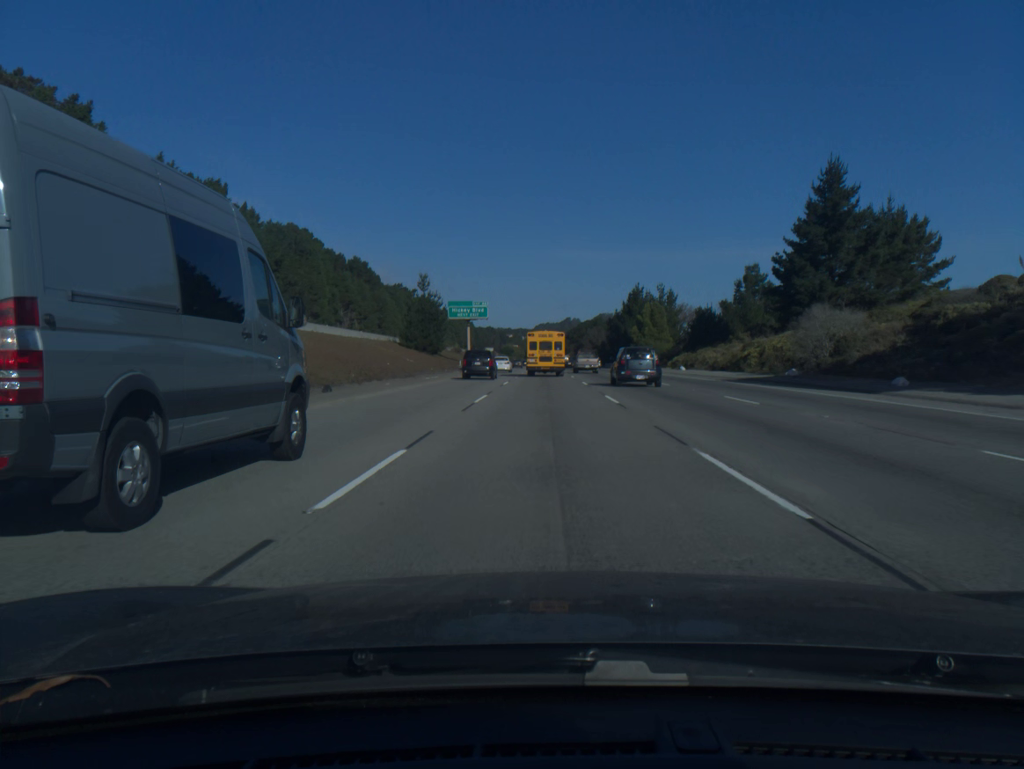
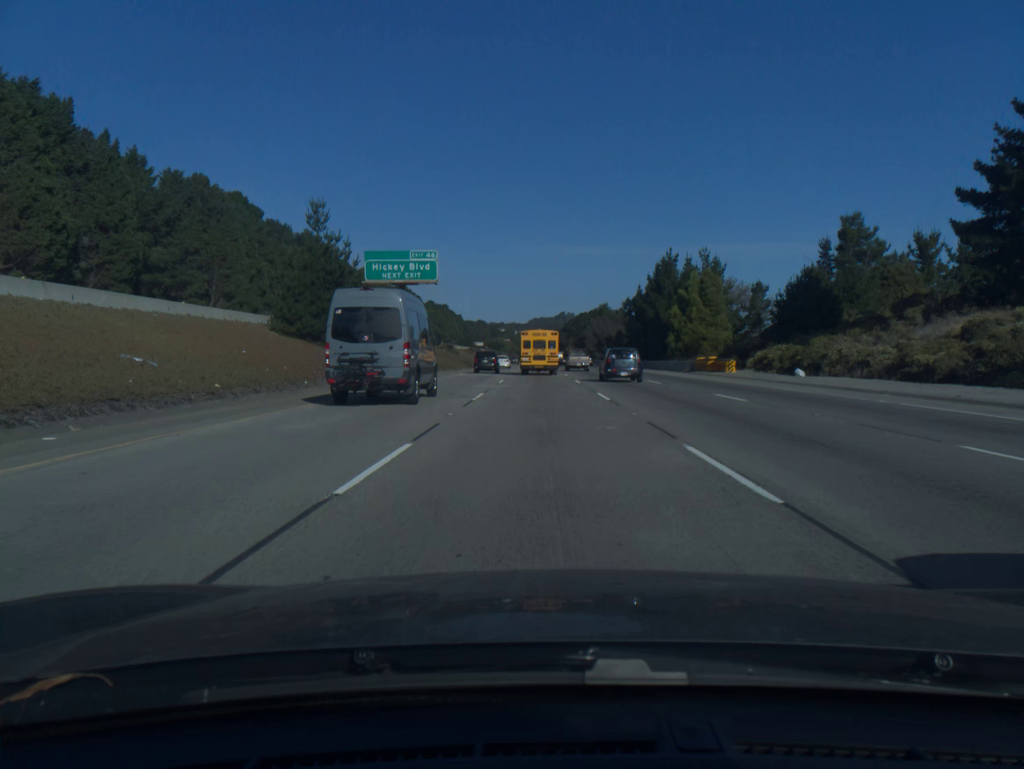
(+0.1, +43.2) m; 0°
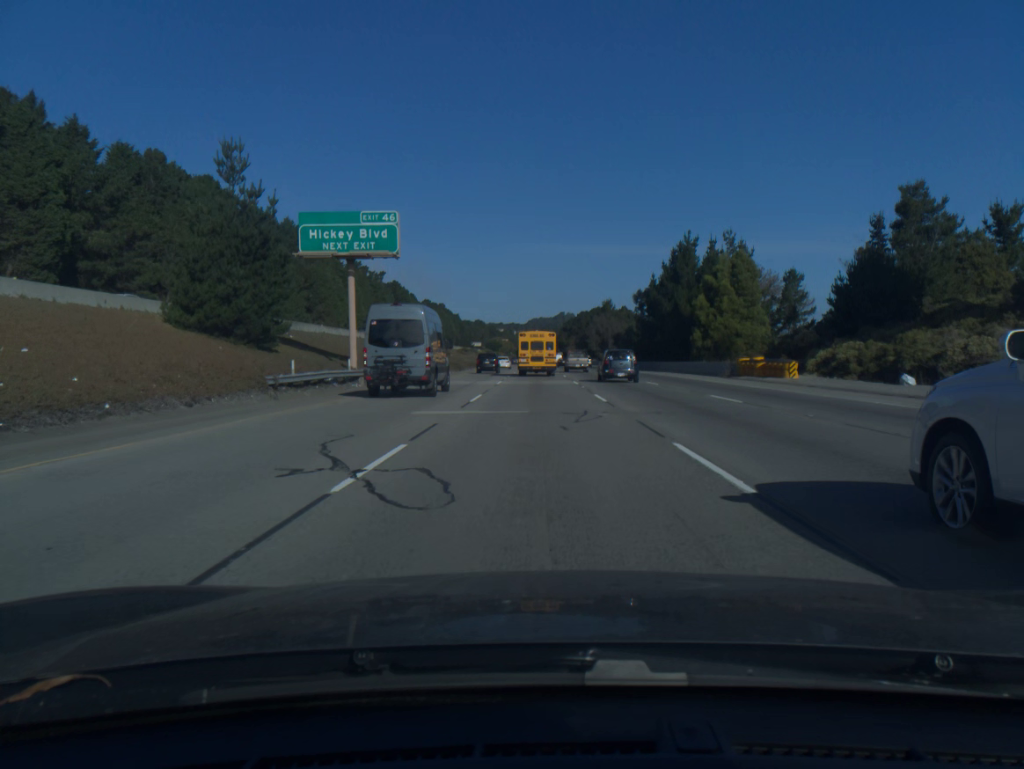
(0.0, +14.4) m; 0°
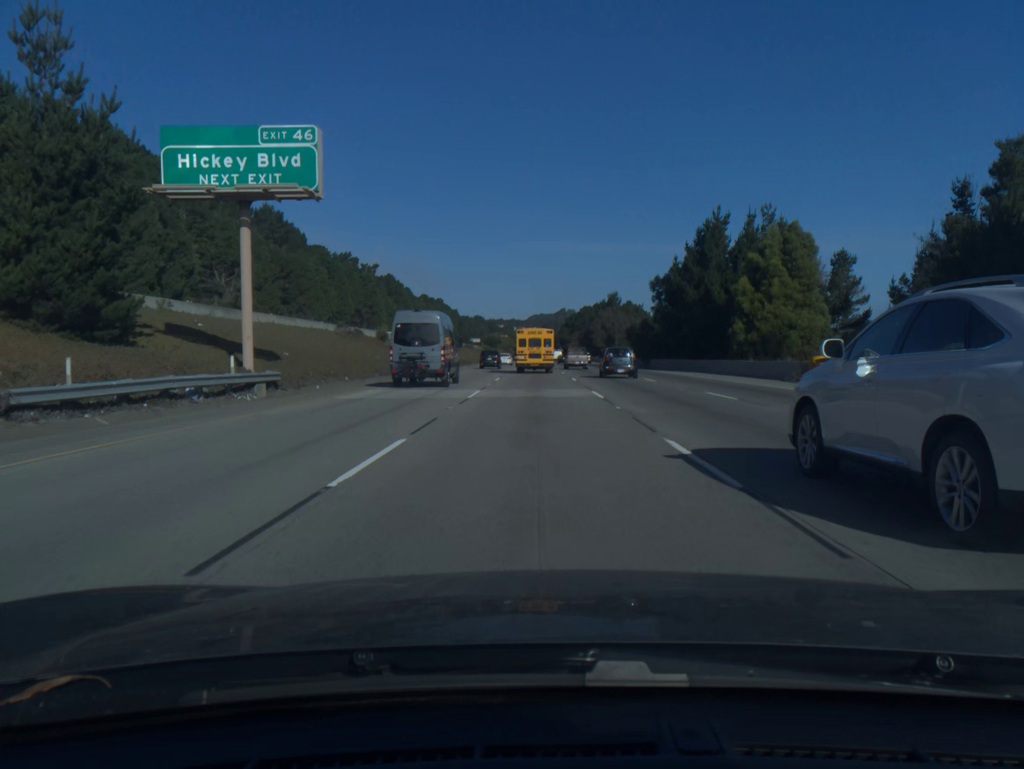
(0.0, +14.4) m; 0°
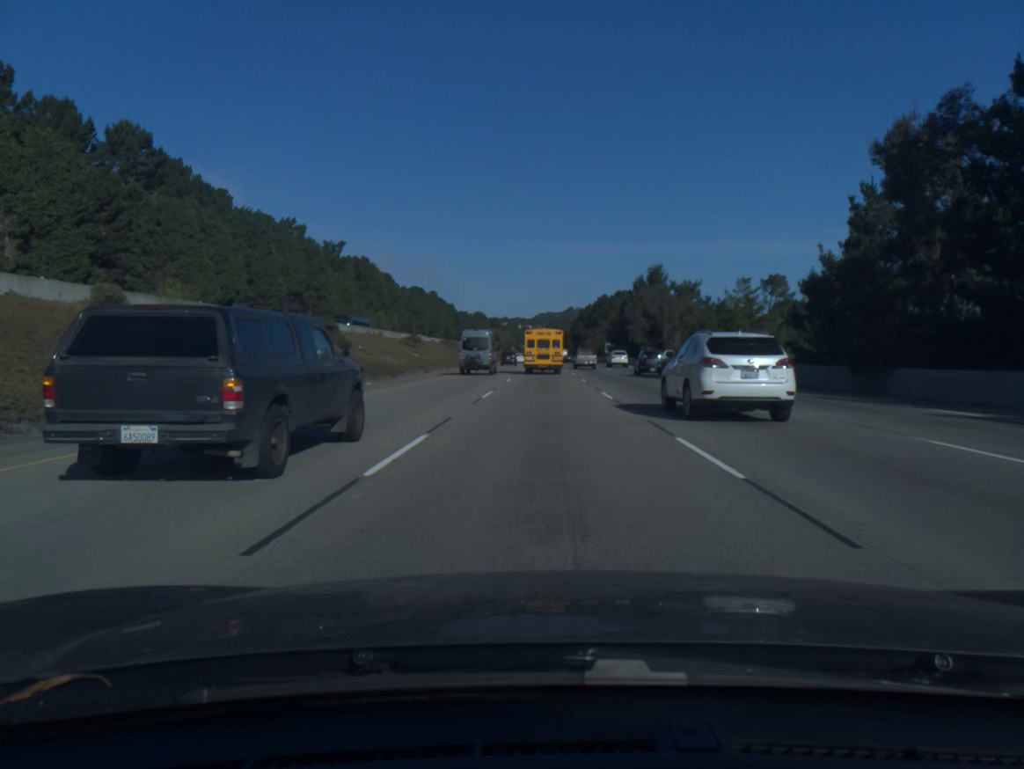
(-0.4, +57.7) m; 0°
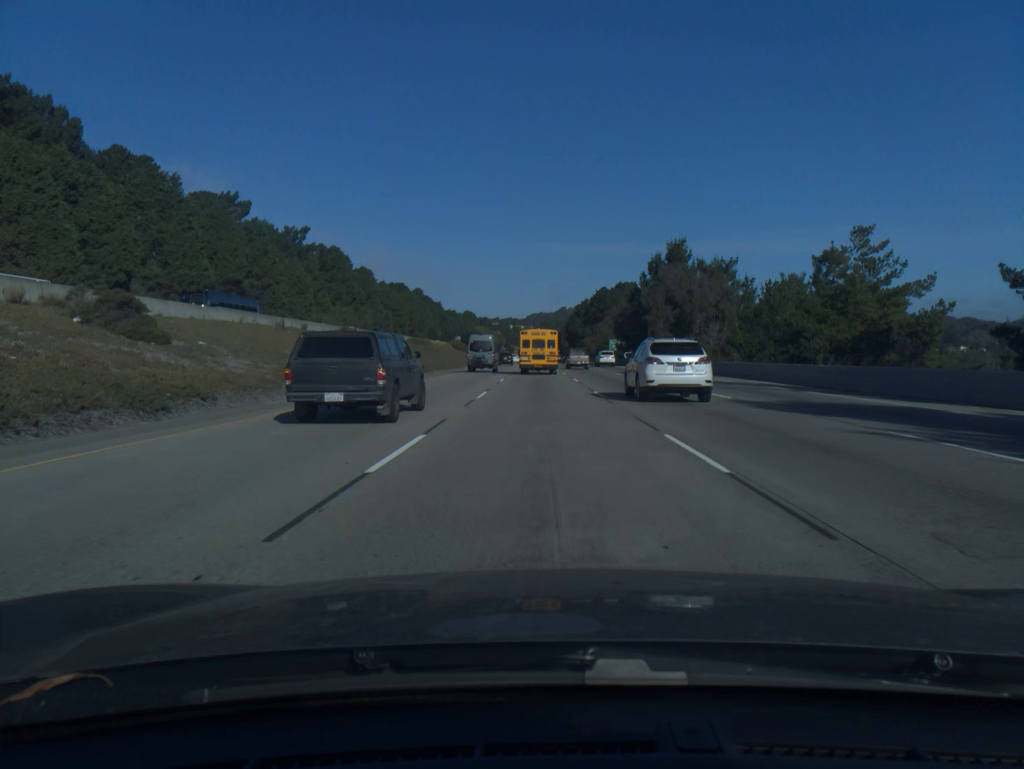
(+0.1, +28.9) m; 0°
